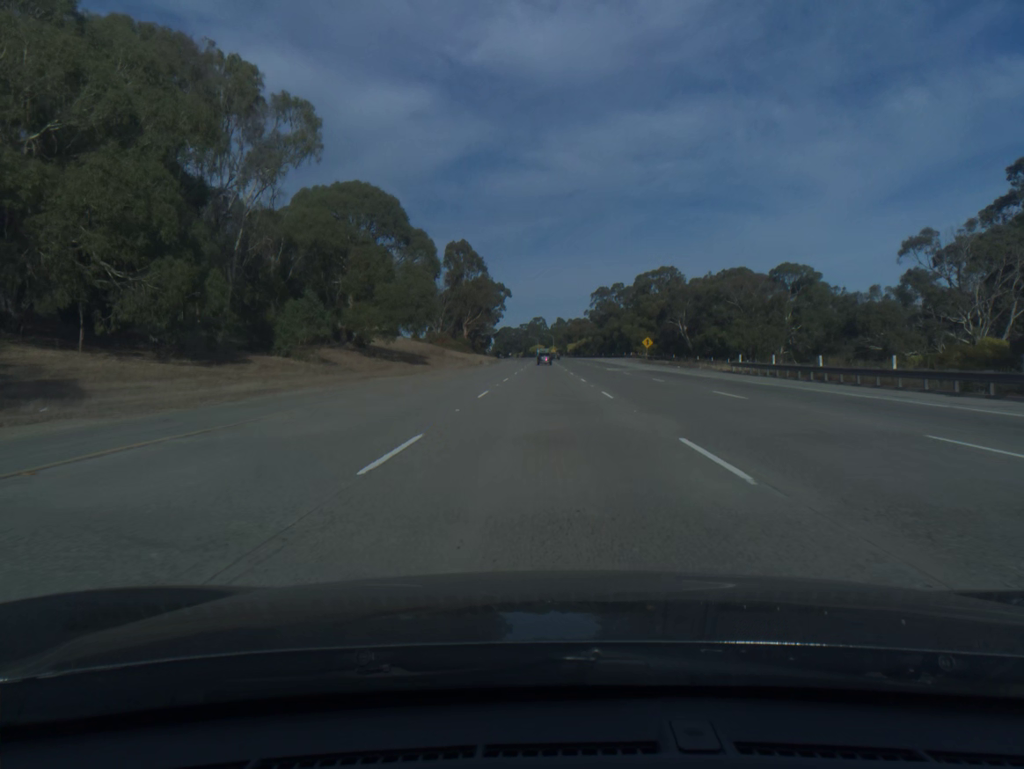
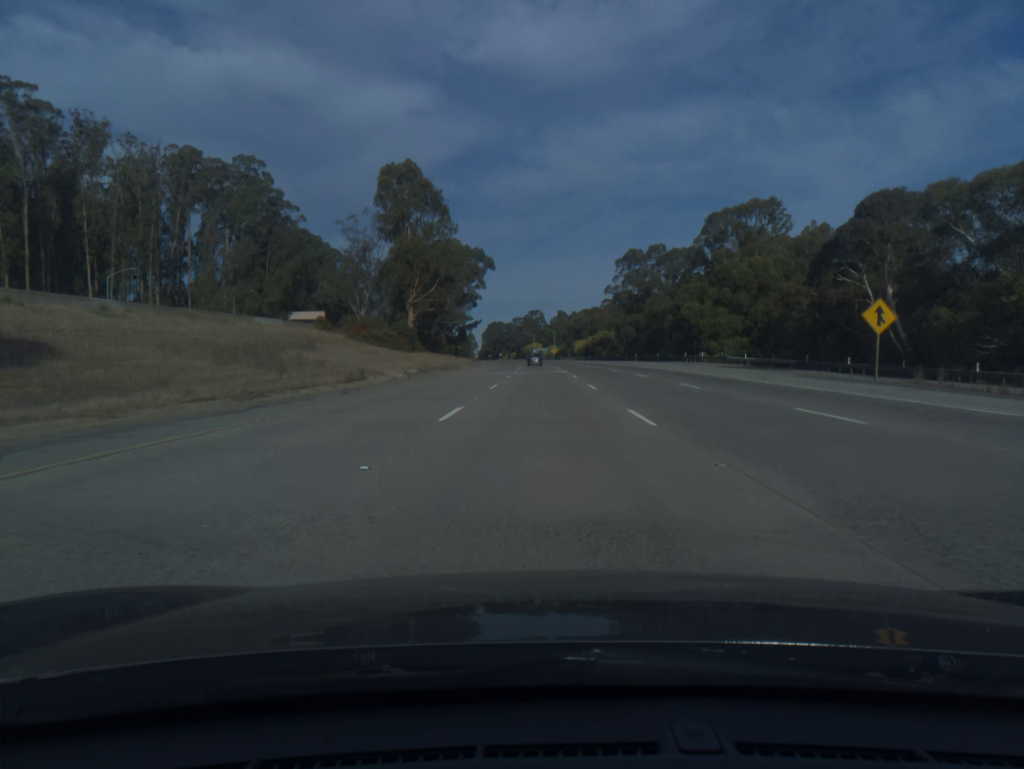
(+0.1, +81.8) m; 0°
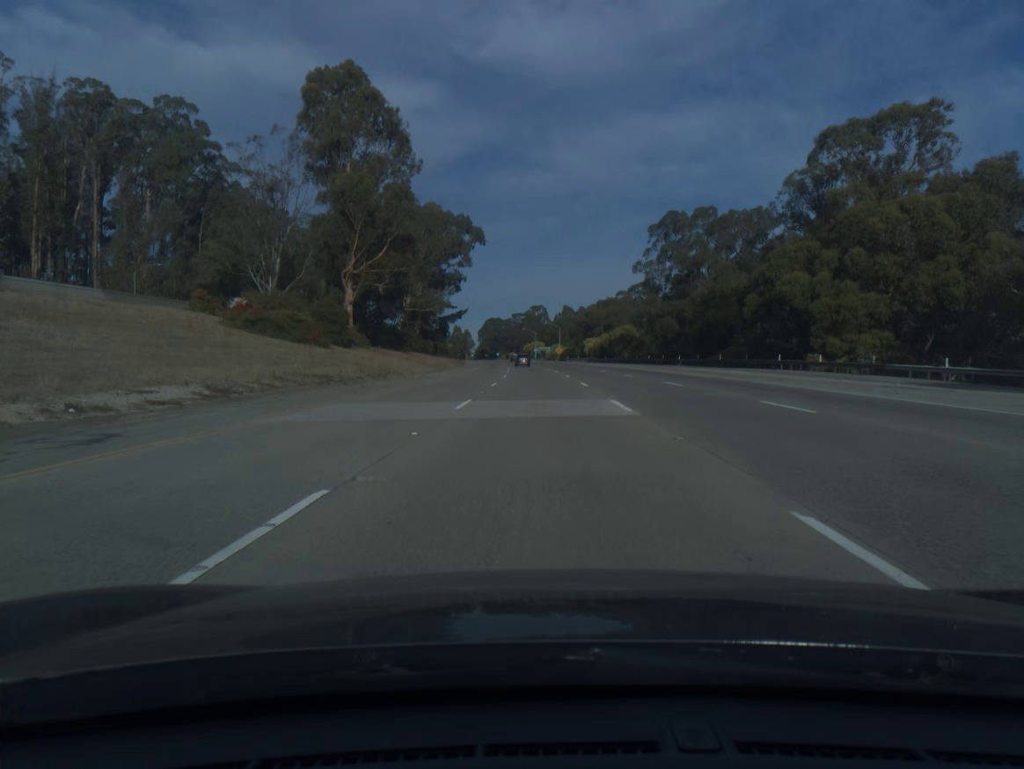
(0.0, +40.9) m; 0°
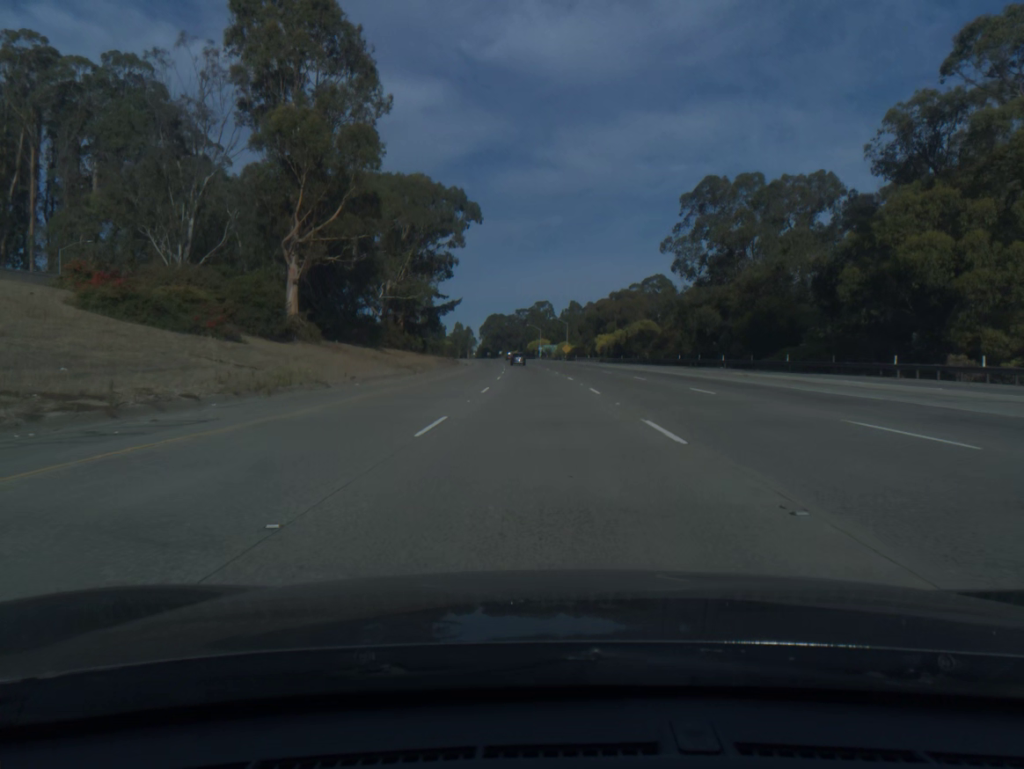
(0.0, +20.4) m; 0°
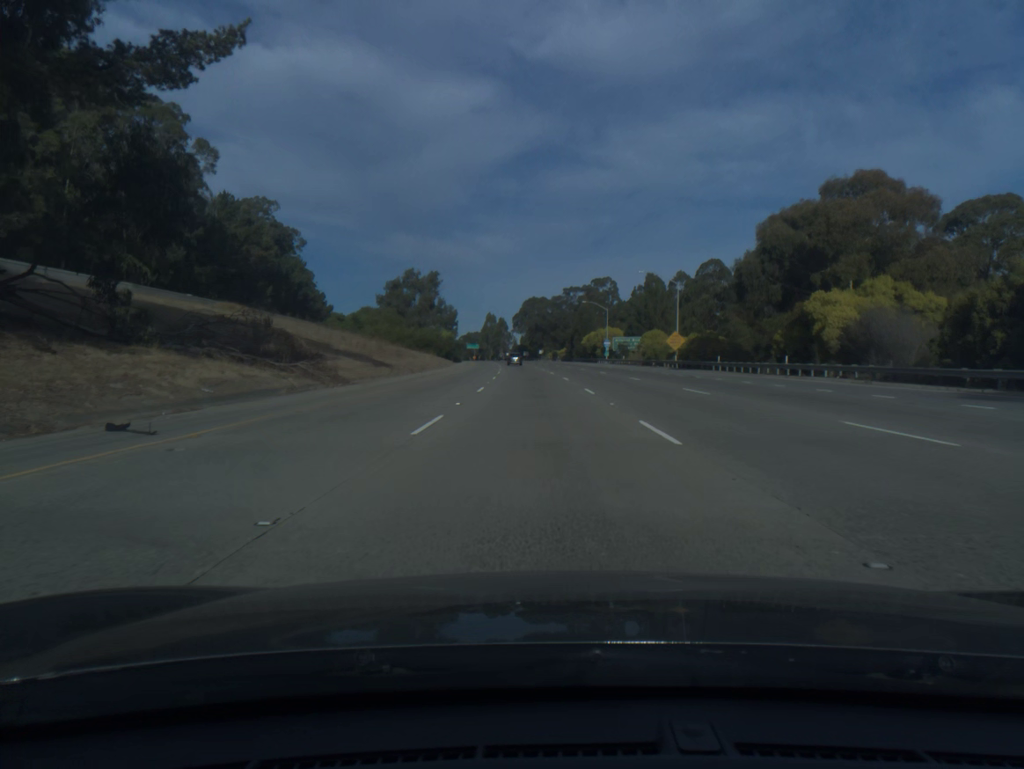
(-2.9, +102.3) m; -3°
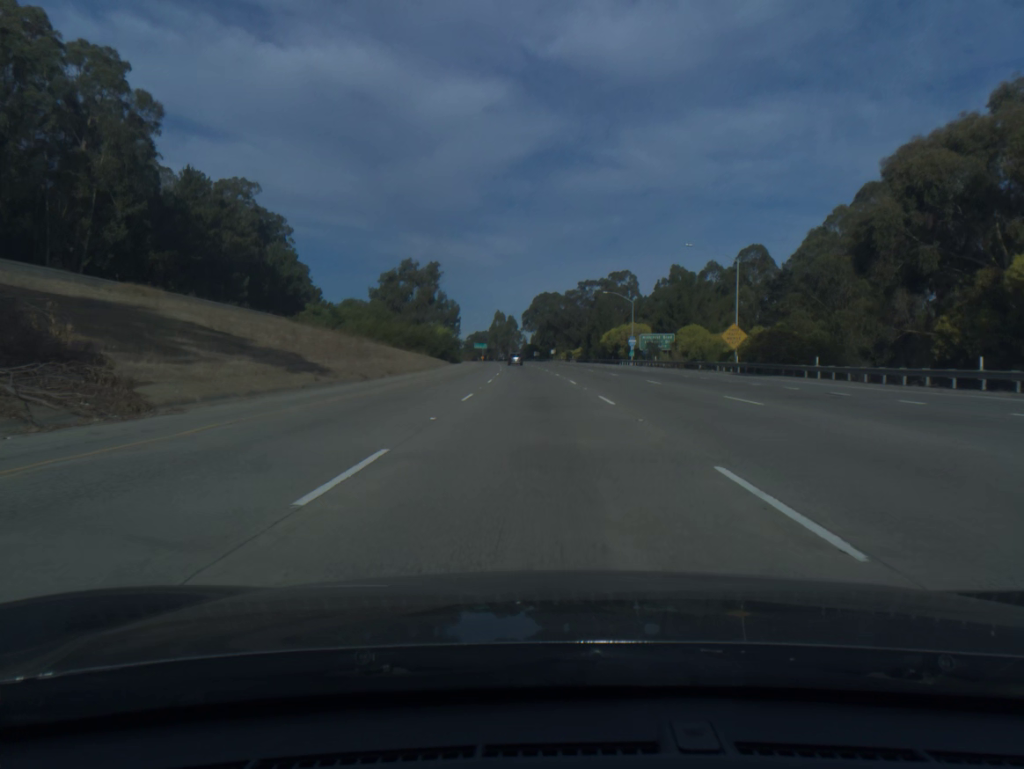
(-0.2, +20.5) m; -1°
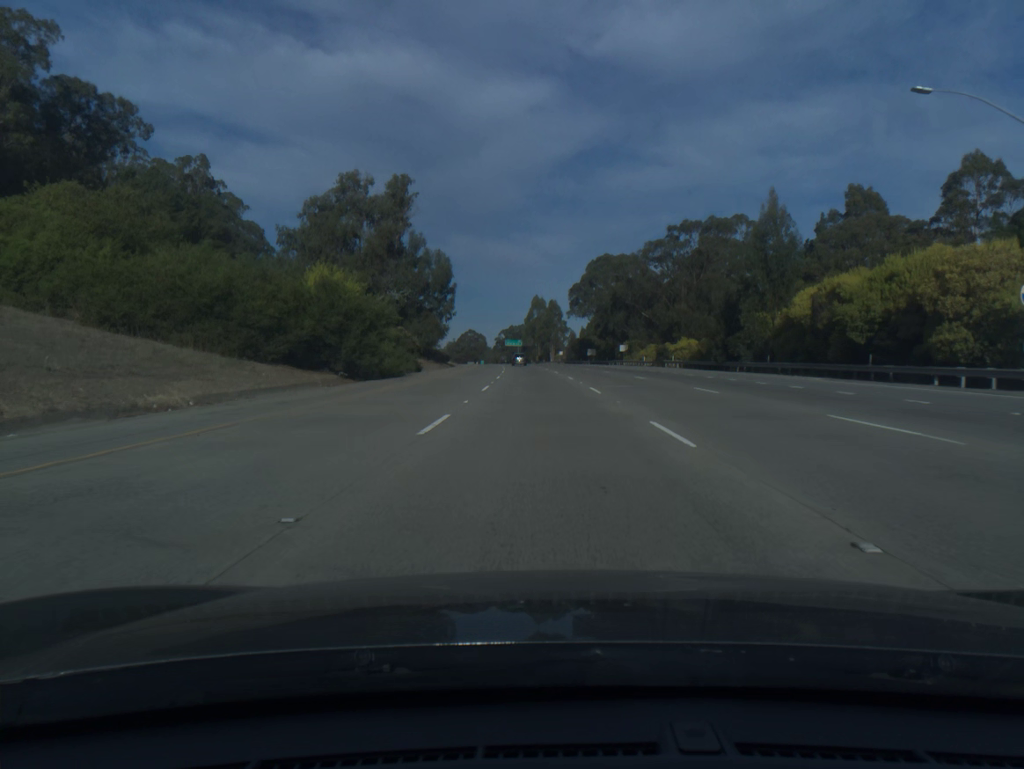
(-2.4, +82.0) m; -3°
